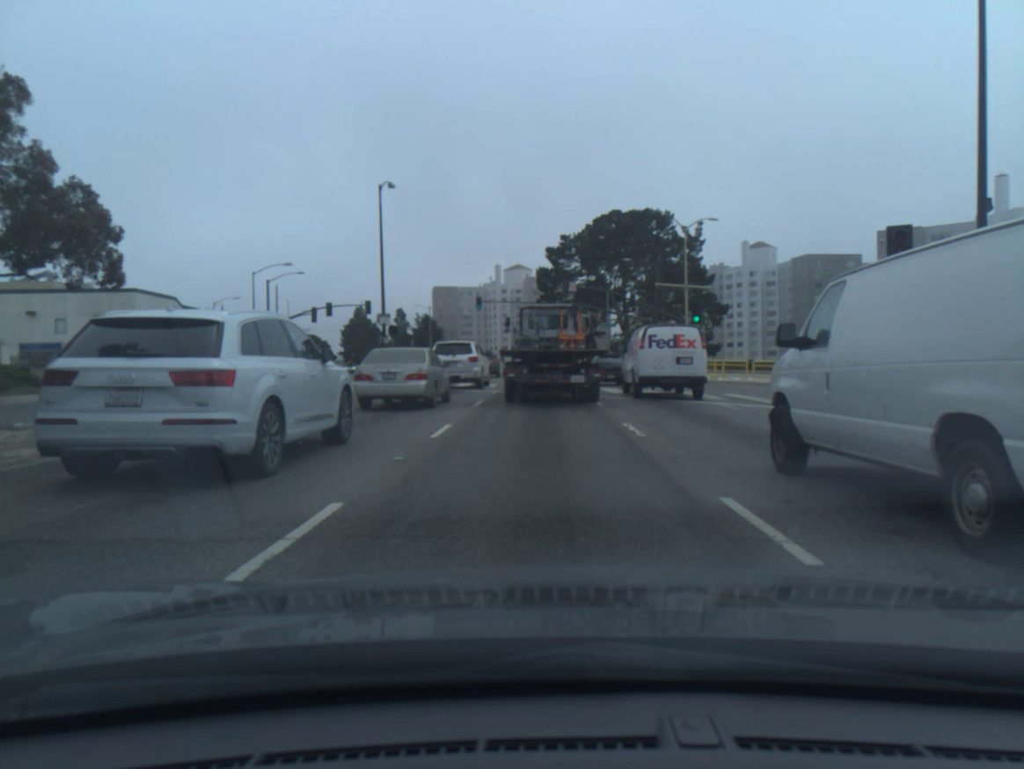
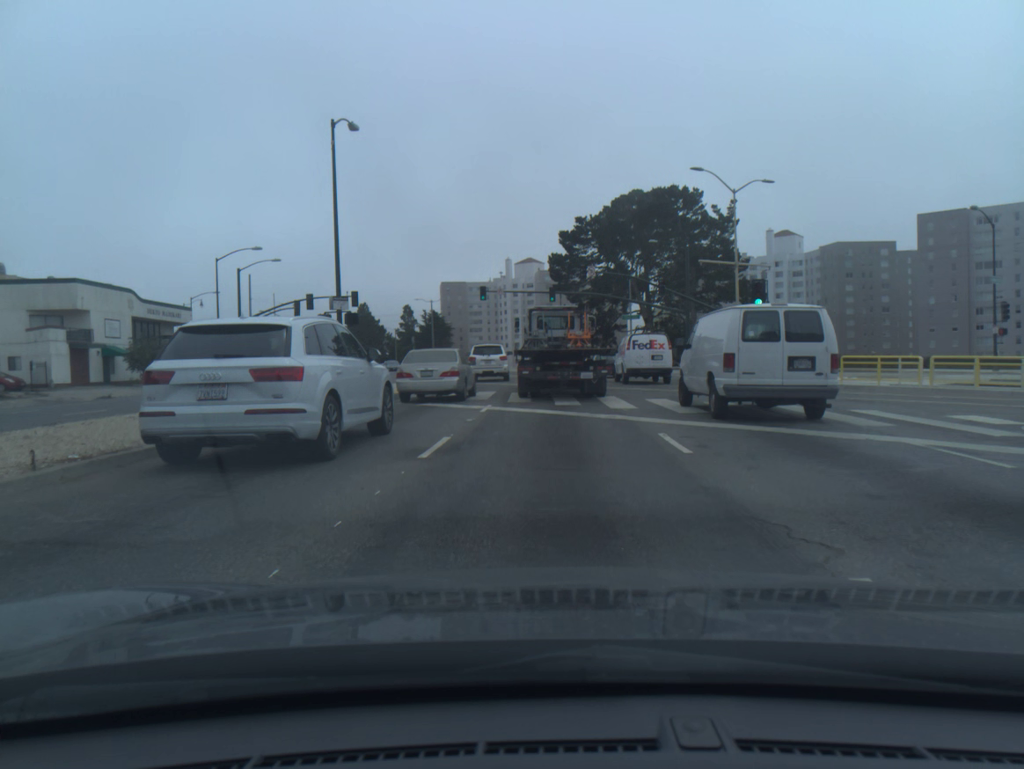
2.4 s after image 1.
(-0.1, +9.9) m; -1°
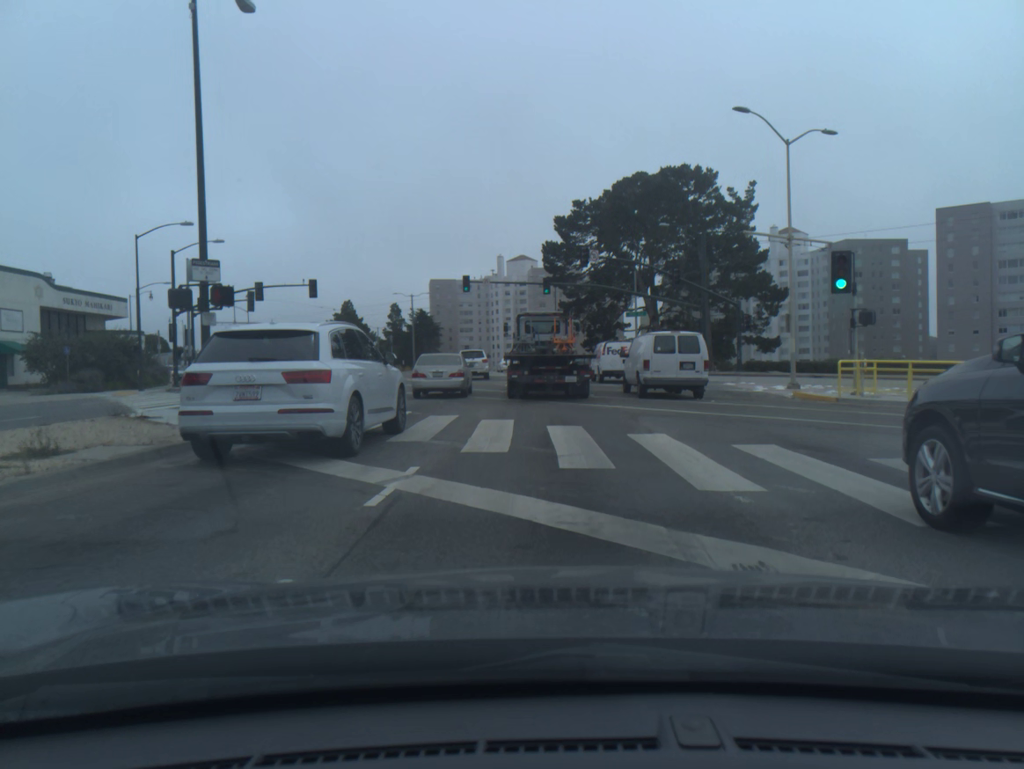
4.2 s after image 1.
(+0.1, +10.3) m; +1°
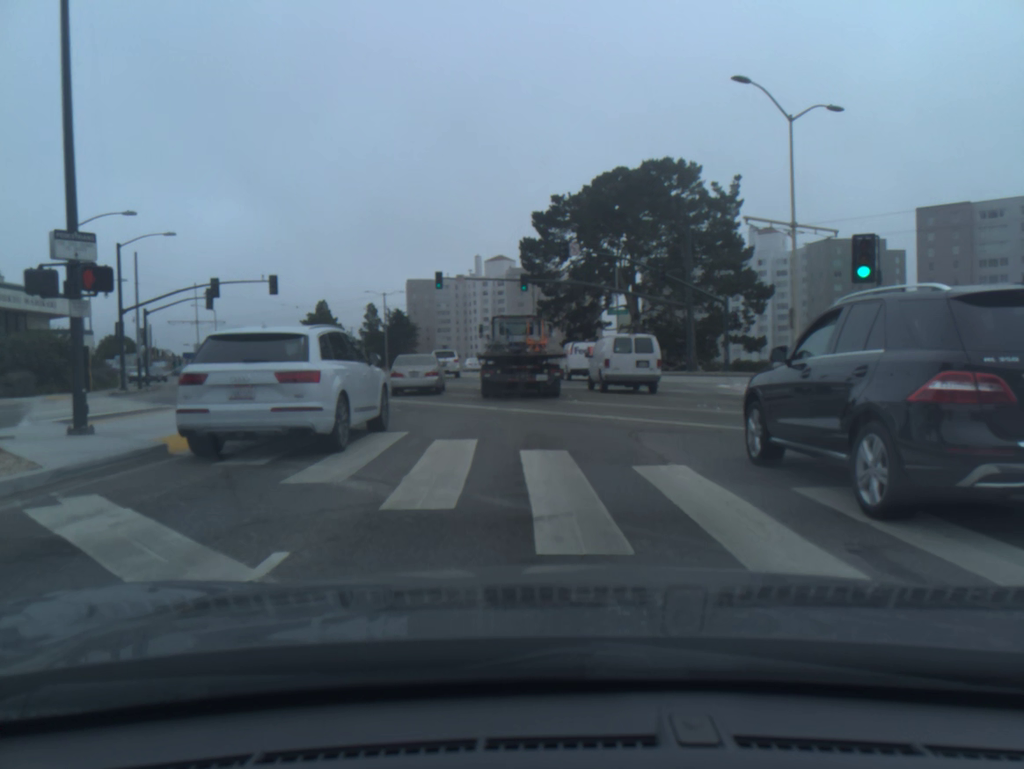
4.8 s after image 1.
(+0.1, +3.6) m; +2°
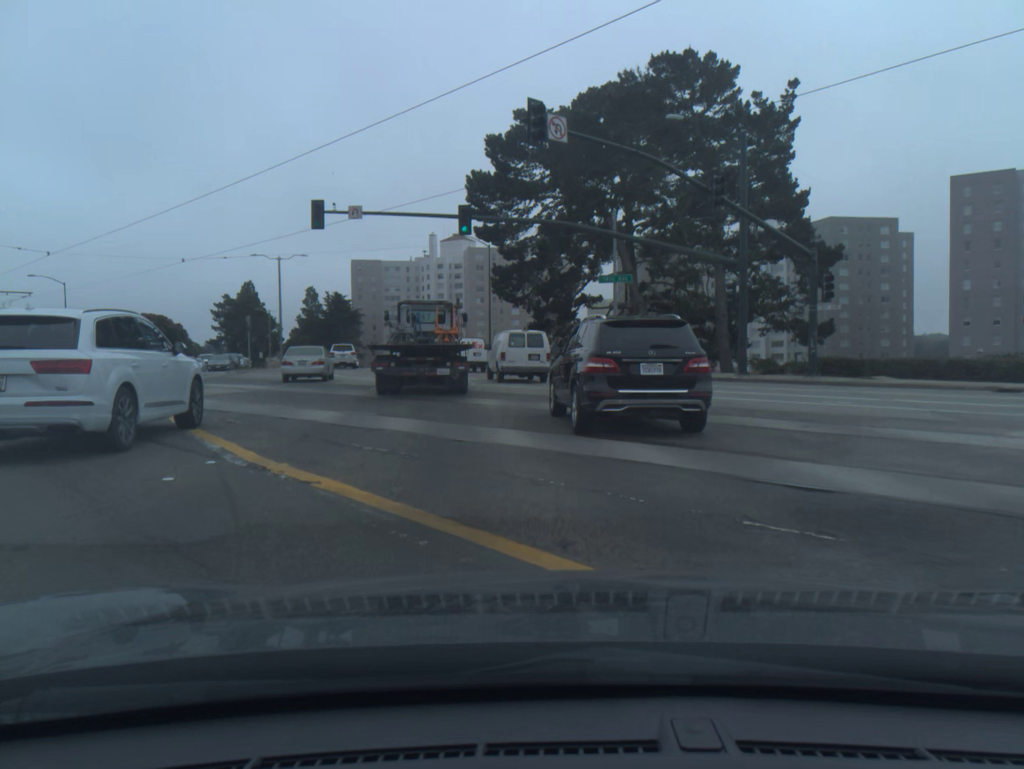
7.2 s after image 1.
(+0.3, +23.4) m; +2°
